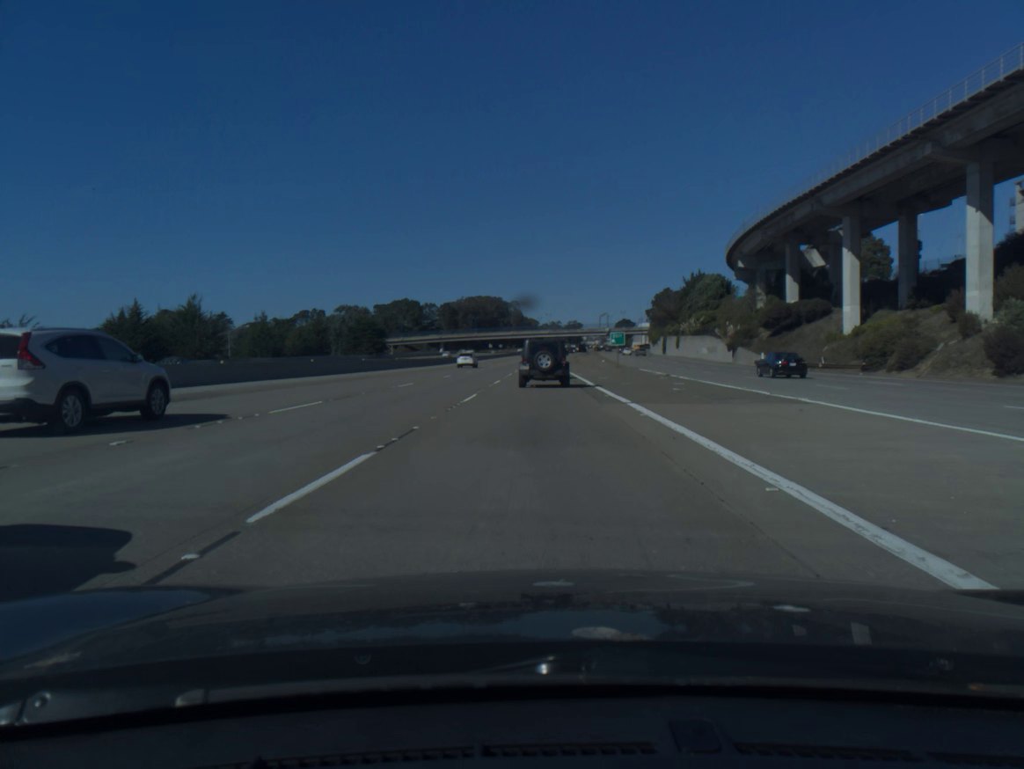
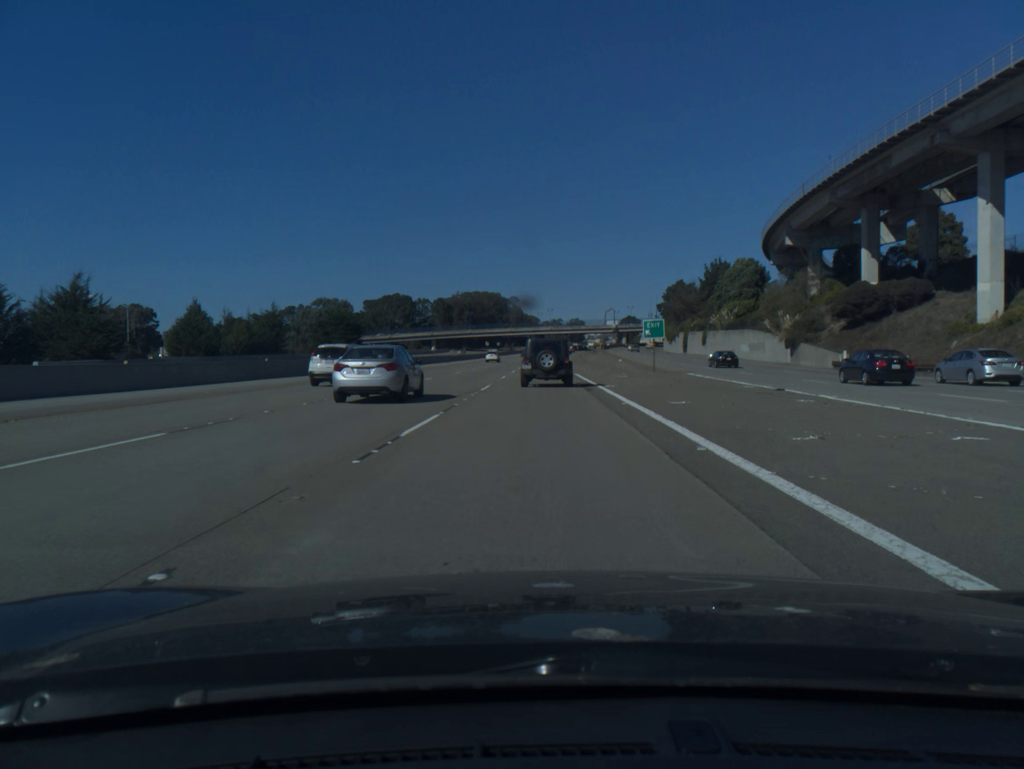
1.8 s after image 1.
(0.0, +23.1) m; 0°
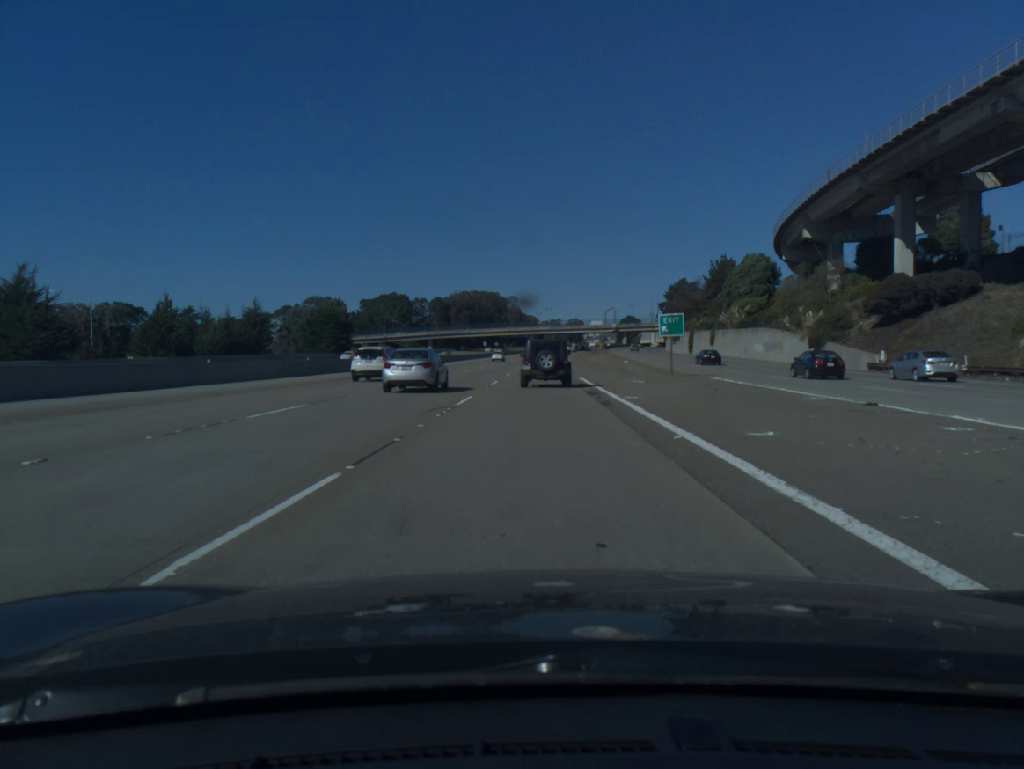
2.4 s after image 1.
(0.0, +7.6) m; 0°
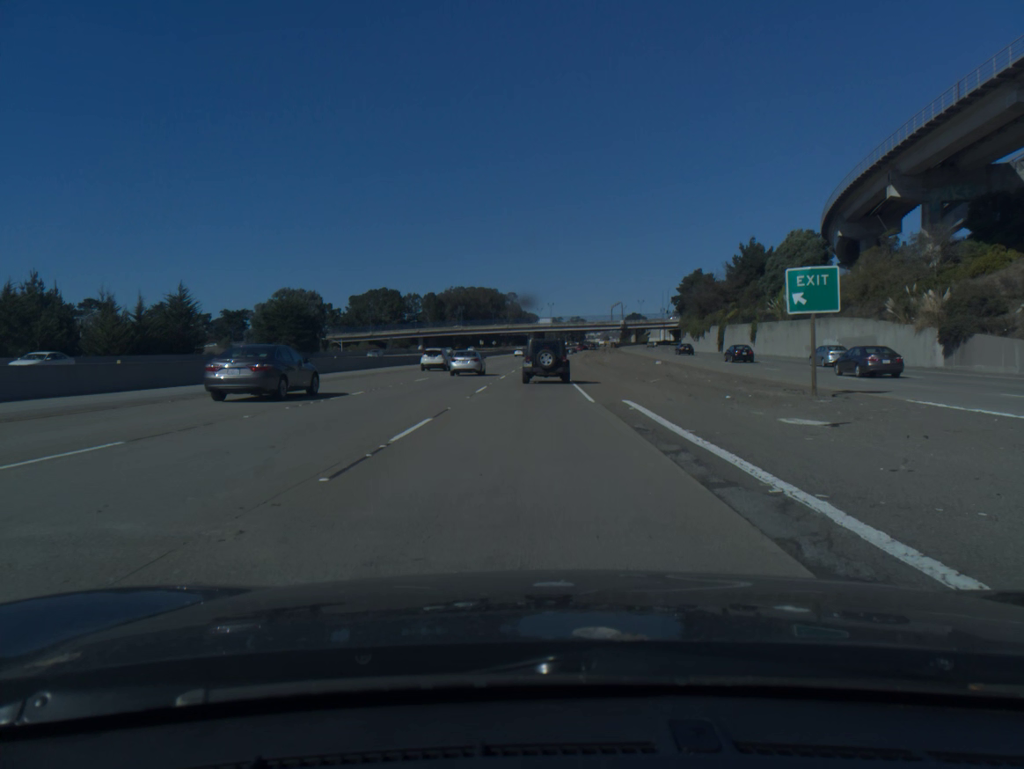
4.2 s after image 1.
(0.0, +22.7) m; 0°
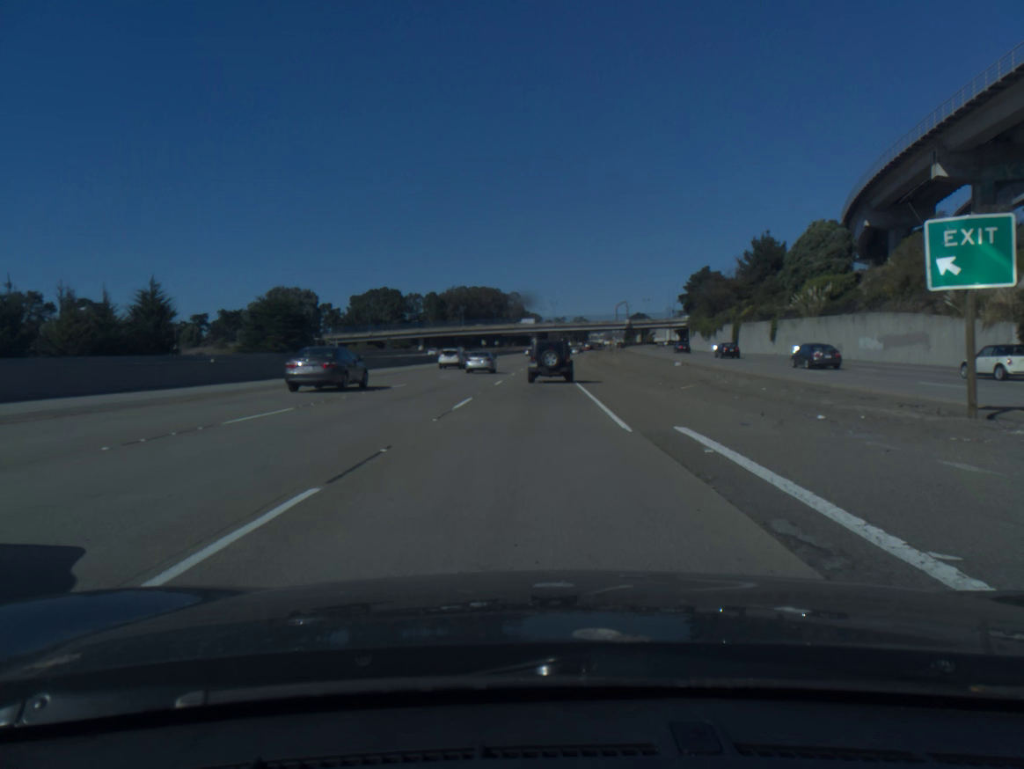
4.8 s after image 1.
(0.0, +7.6) m; 0°
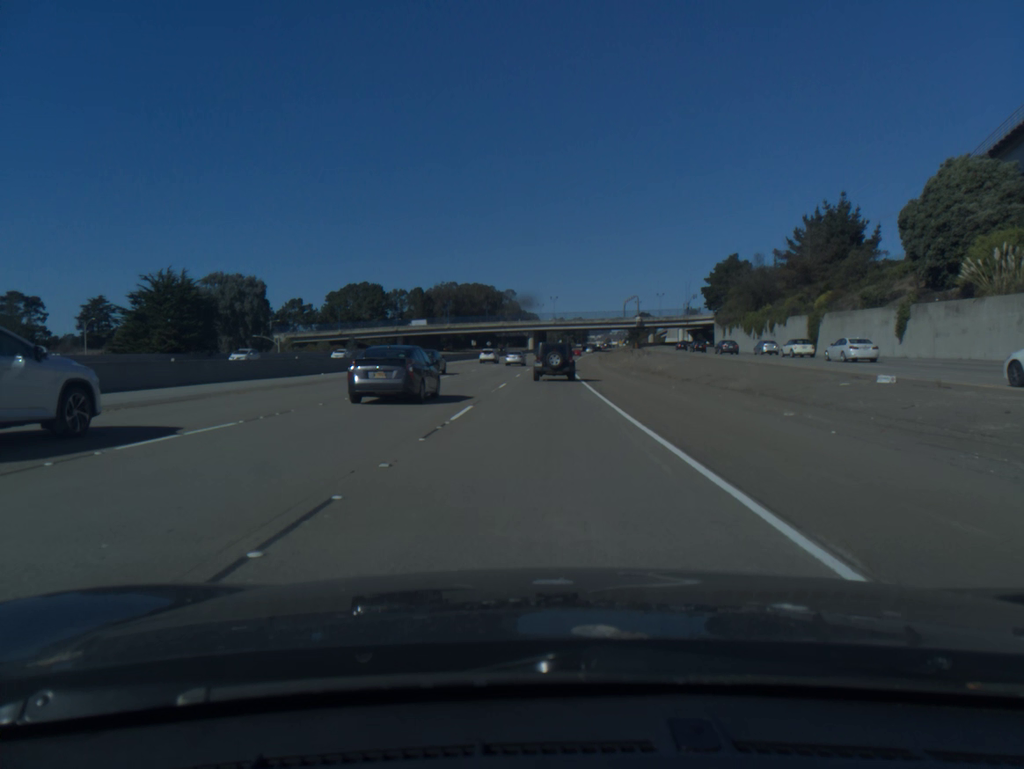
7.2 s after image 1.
(-0.2, +32.3) m; 0°
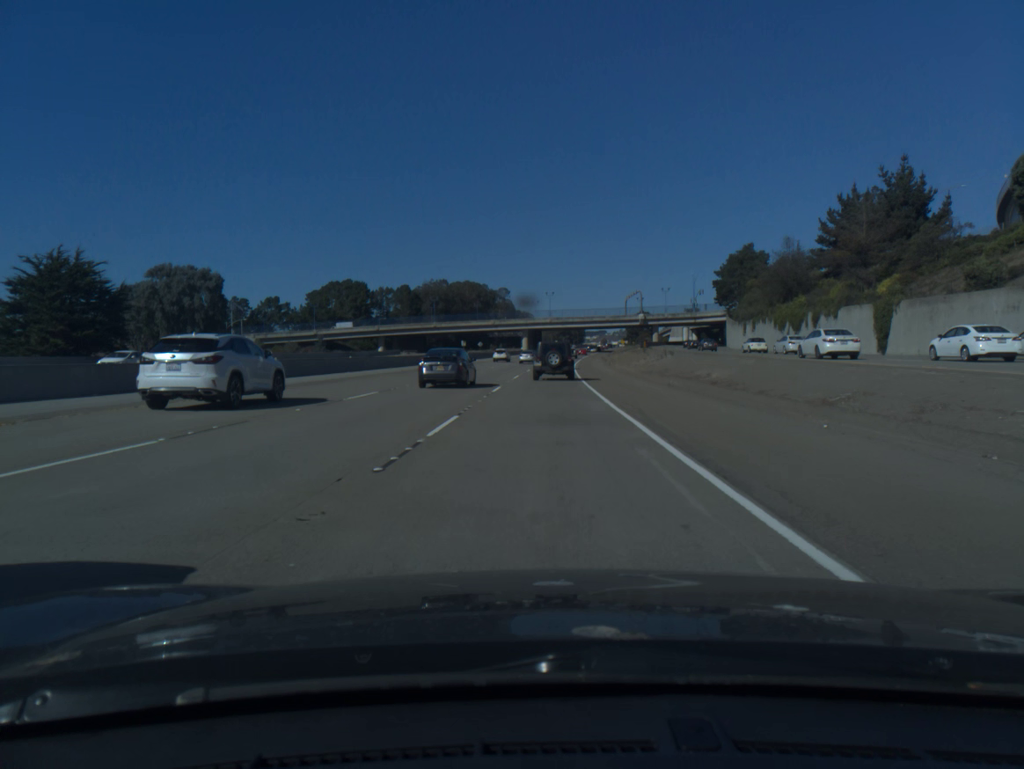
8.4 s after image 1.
(+0.1, +17.3) m; 0°
